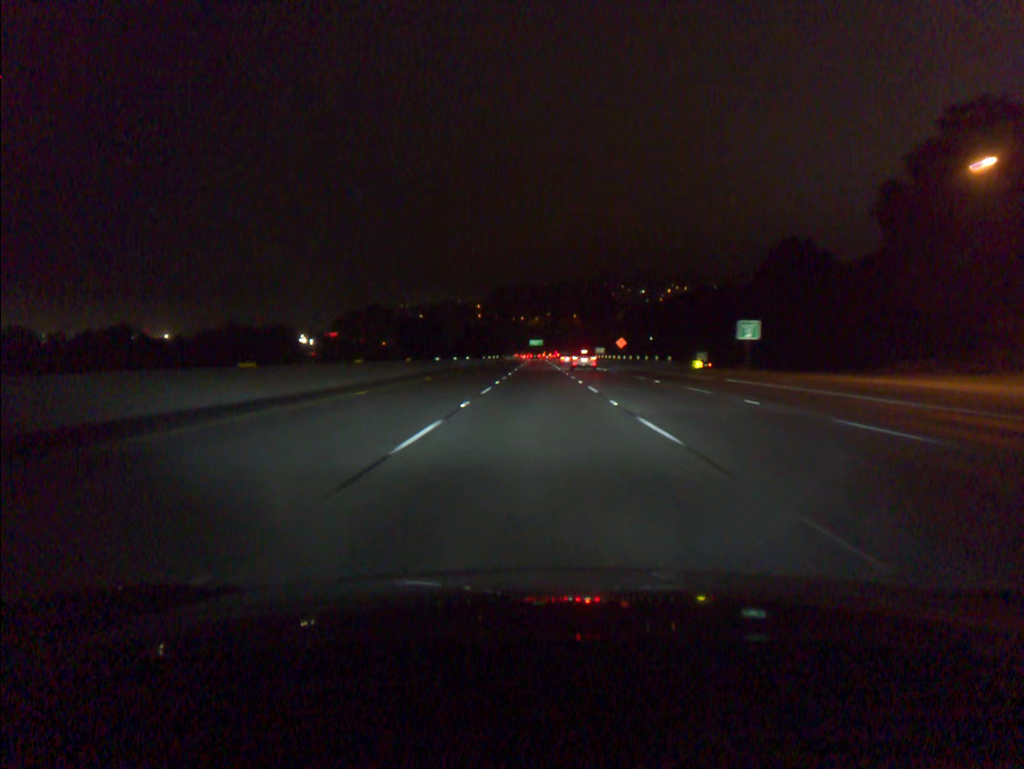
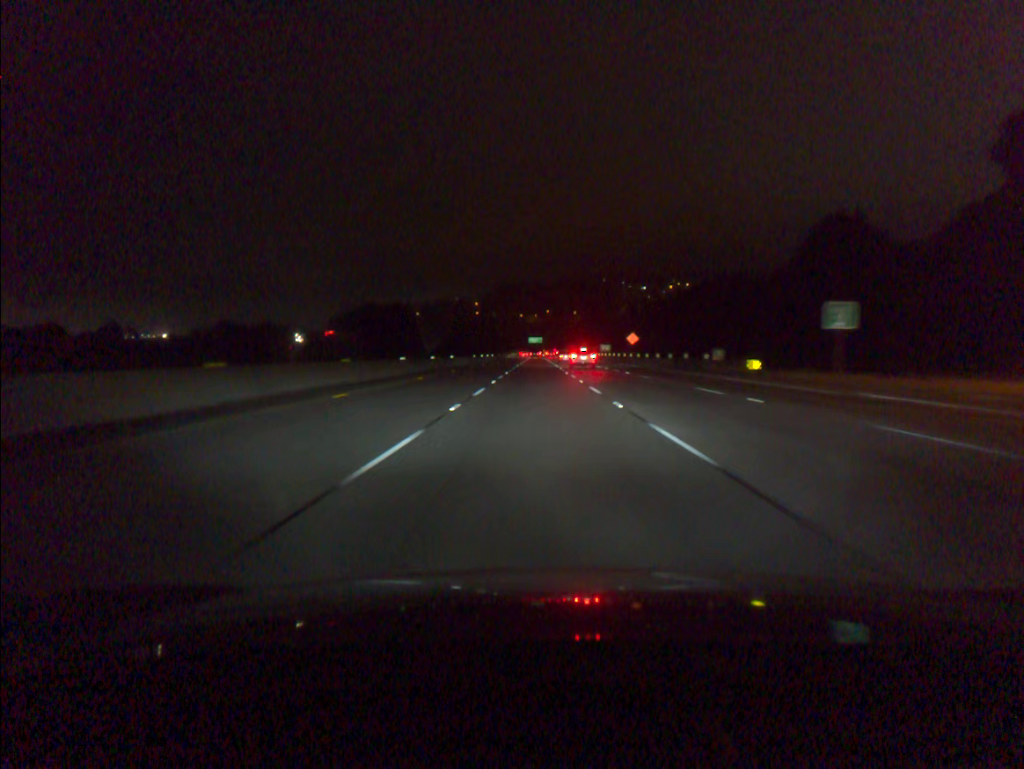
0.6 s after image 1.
(0.0, +16.8) m; 0°
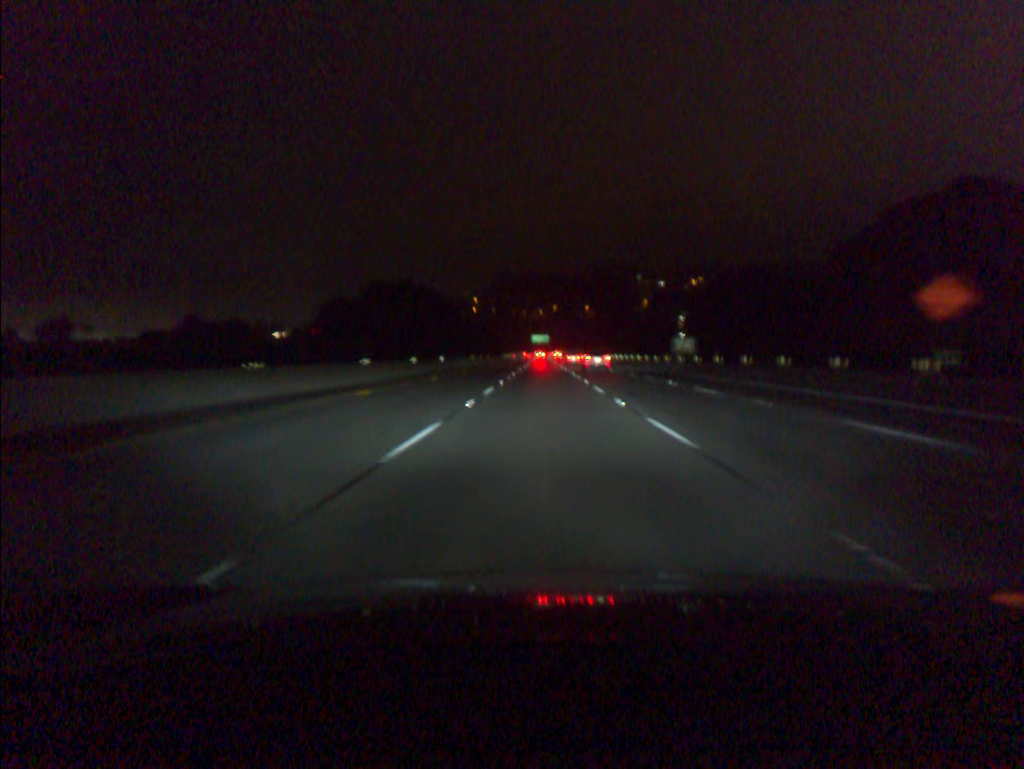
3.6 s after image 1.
(-0.4, +85.7) m; 0°
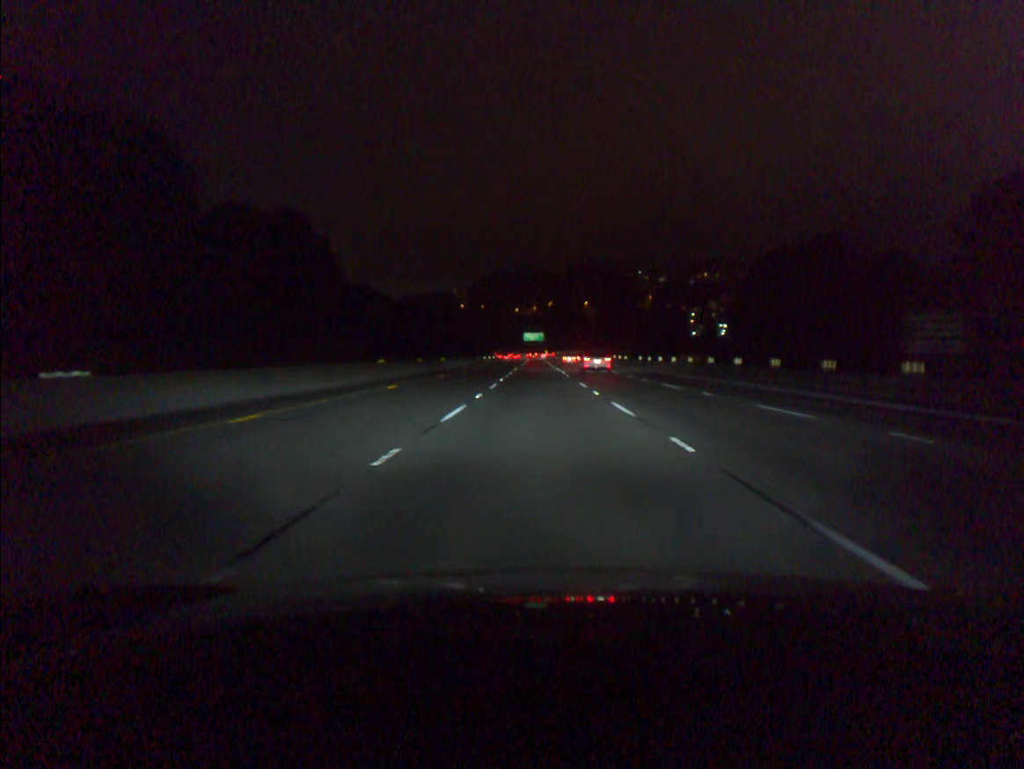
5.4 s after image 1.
(+0.2, +53.1) m; +1°
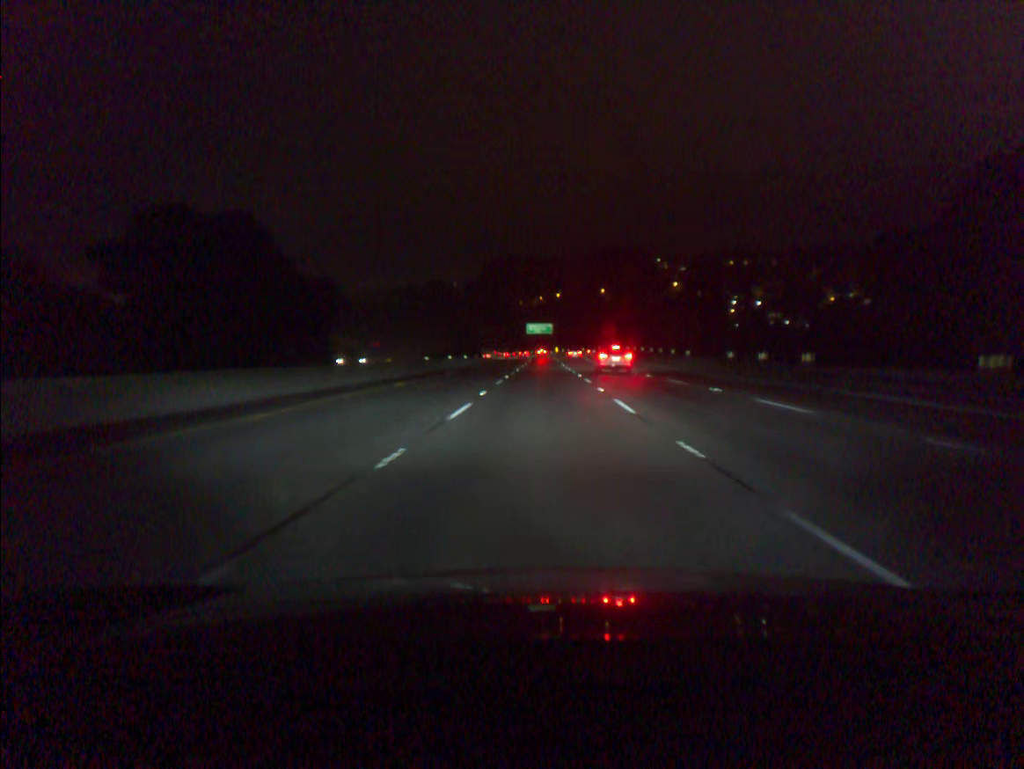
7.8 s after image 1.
(-0.2, +72.7) m; 0°
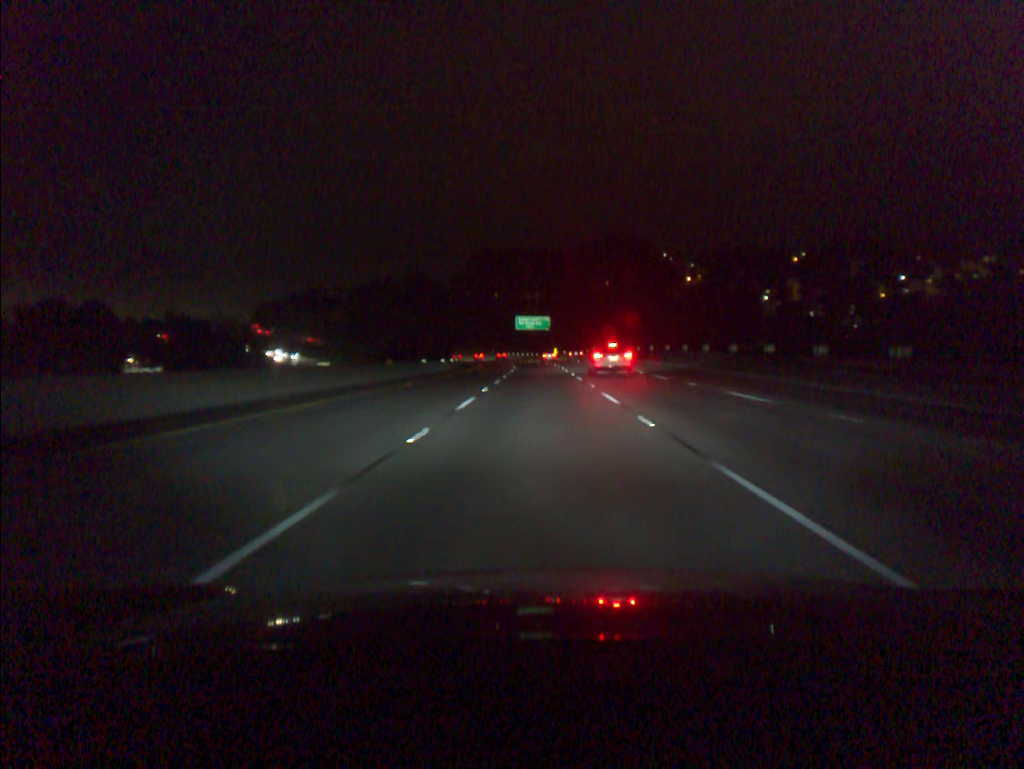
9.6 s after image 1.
(+0.1, +55.9) m; 0°
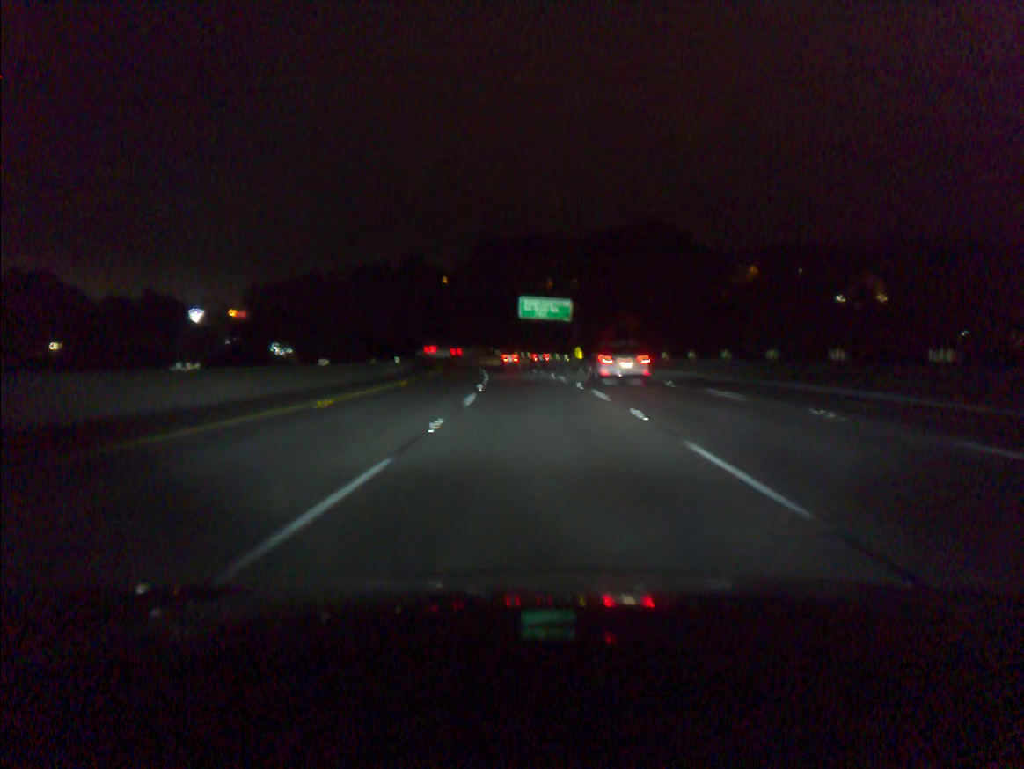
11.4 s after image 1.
(-0.2, +56.4) m; -1°
